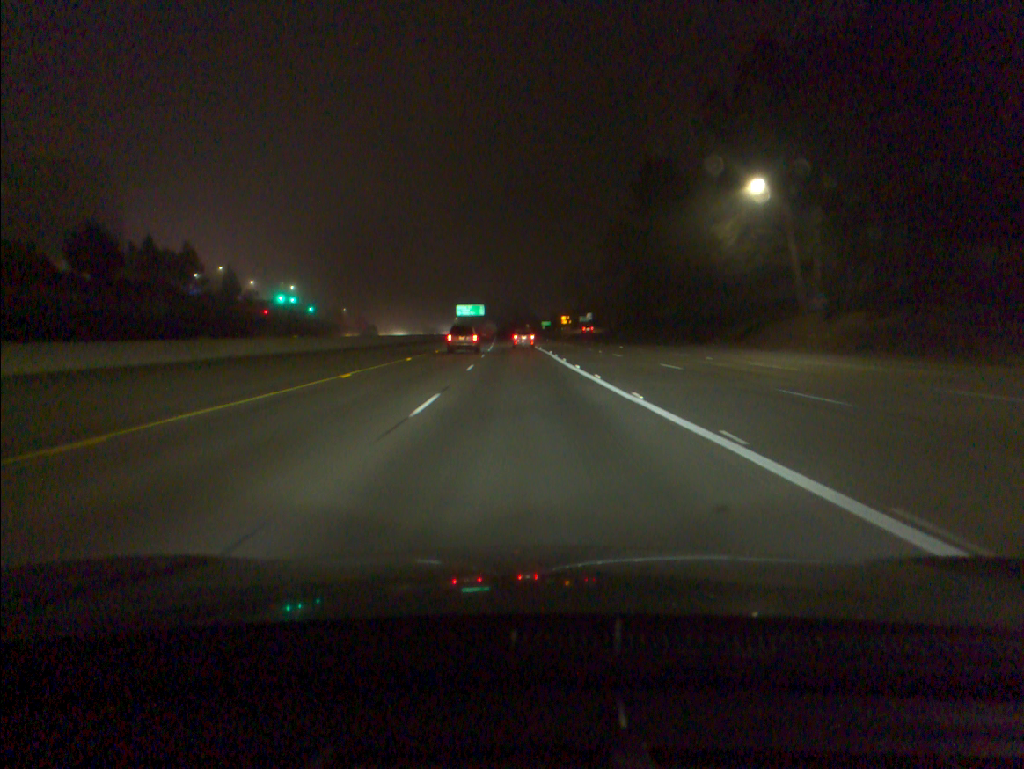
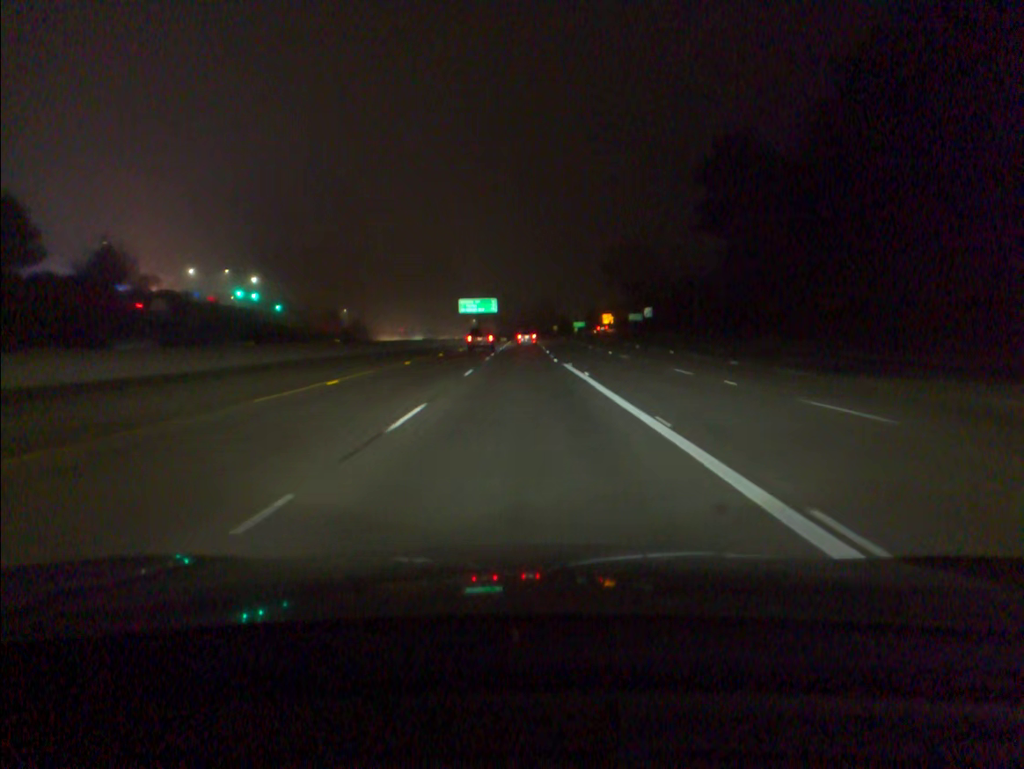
(-1.1, +60.2) m; -2°
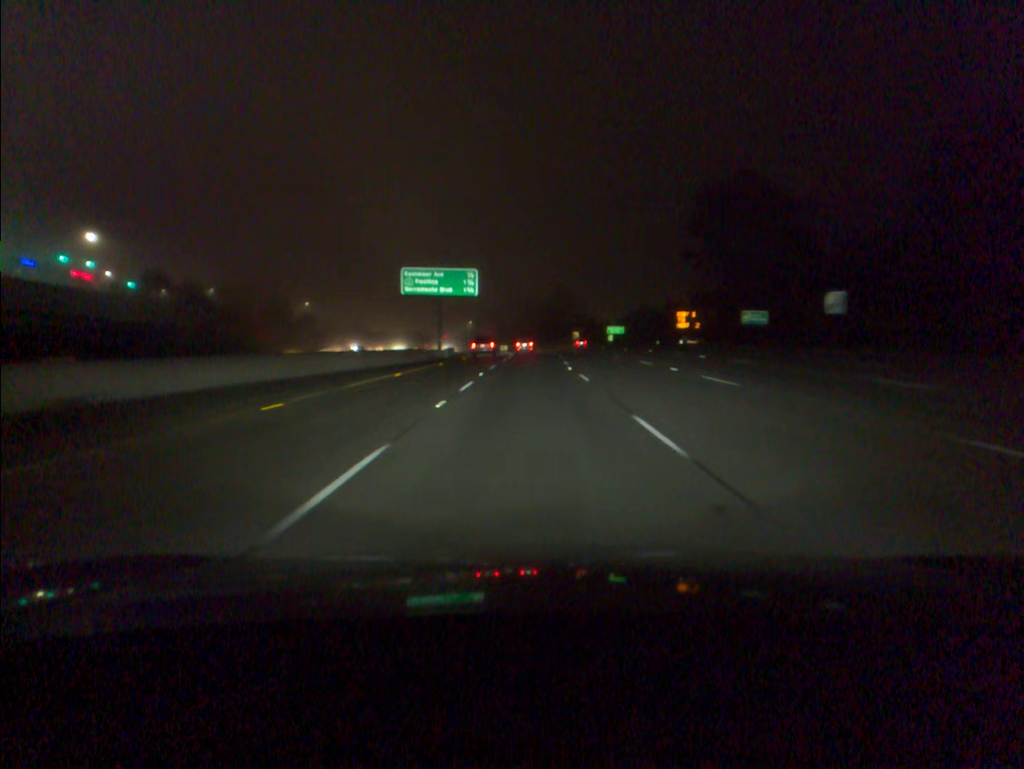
(-0.6, +79.0) m; 0°
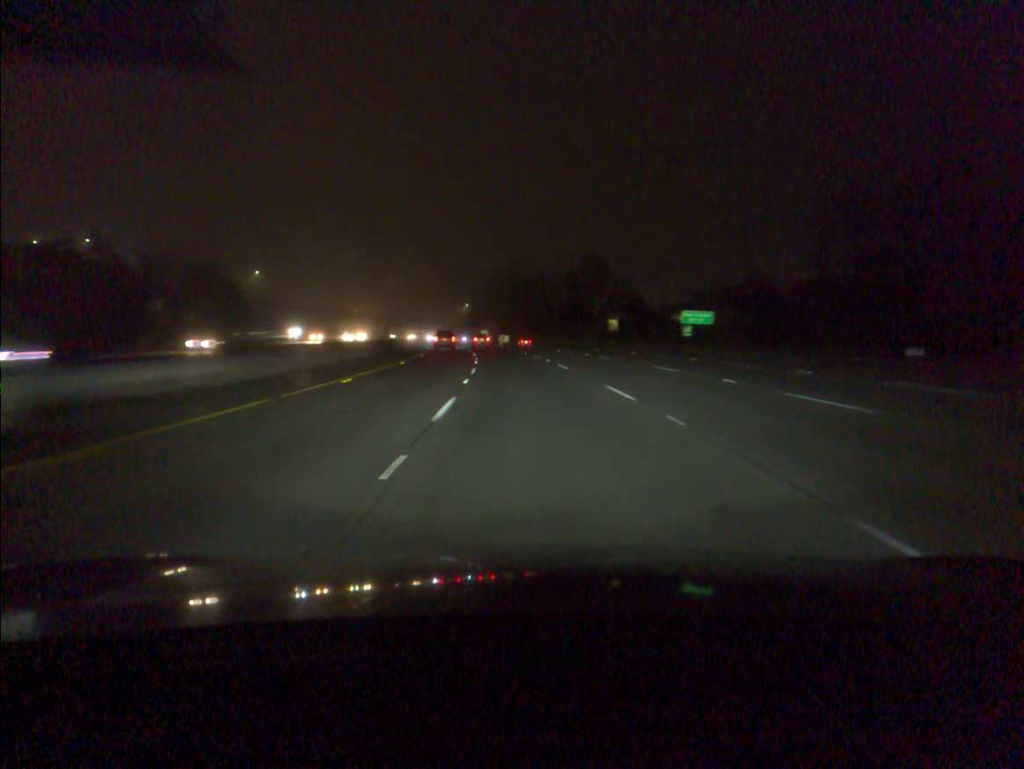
(-0.1, +65.9) m; 0°
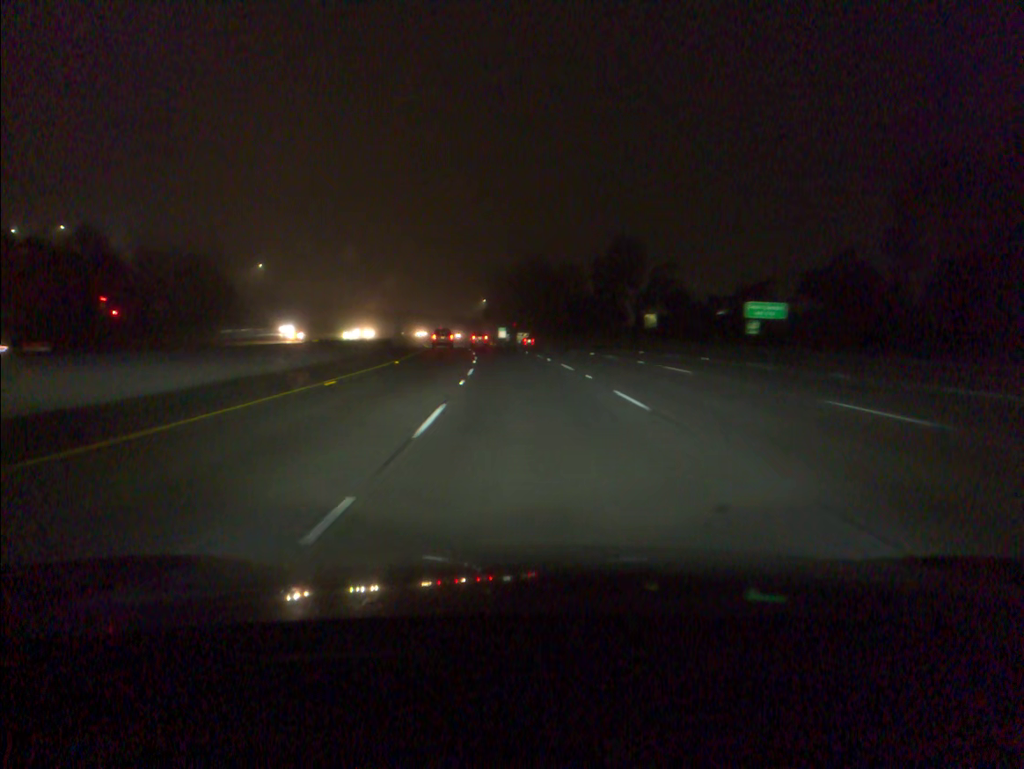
(-0.2, +16.7) m; -1°
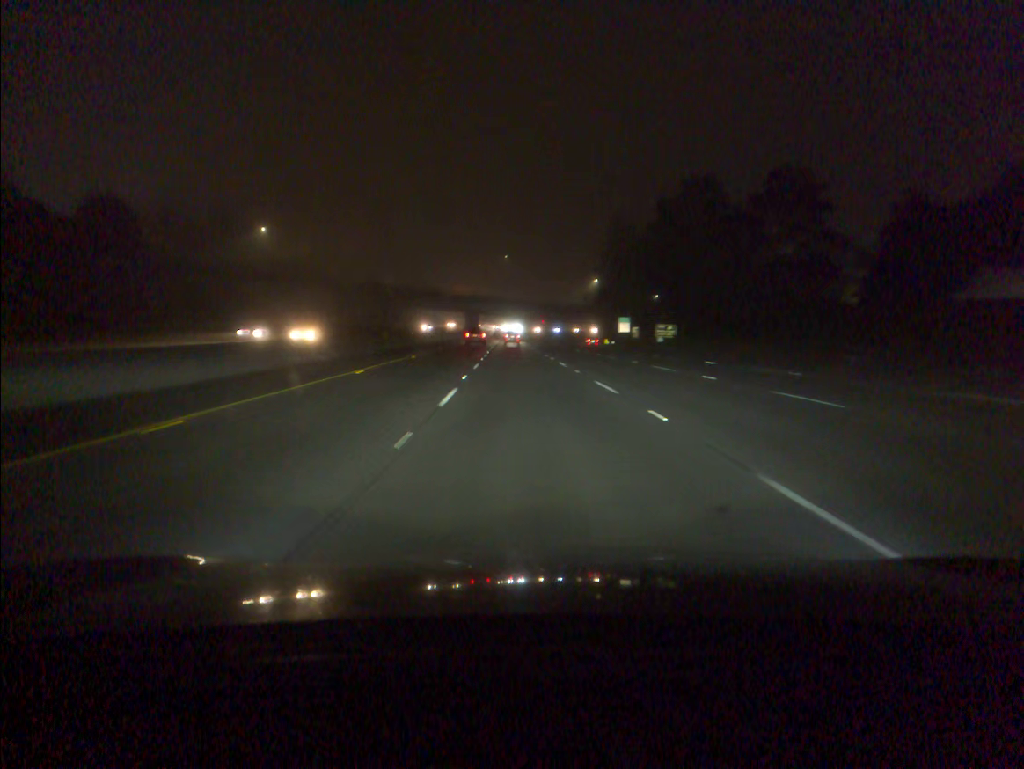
(-5.6, +83.6) m; -8°
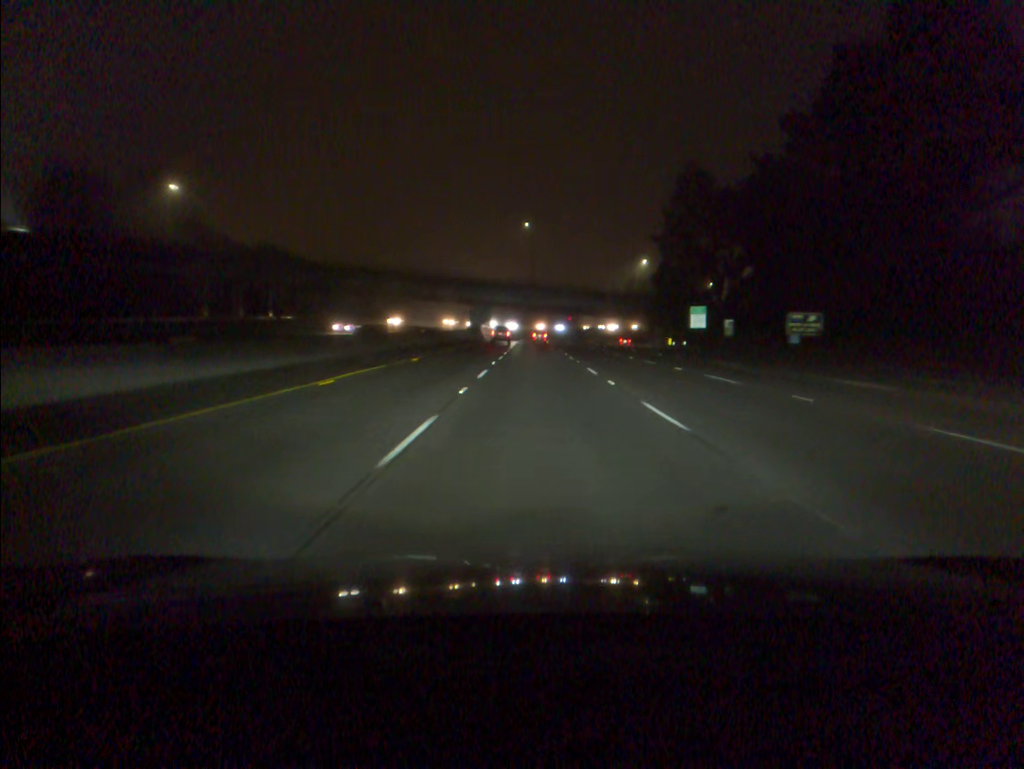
(-1.1, +50.2) m; -2°
